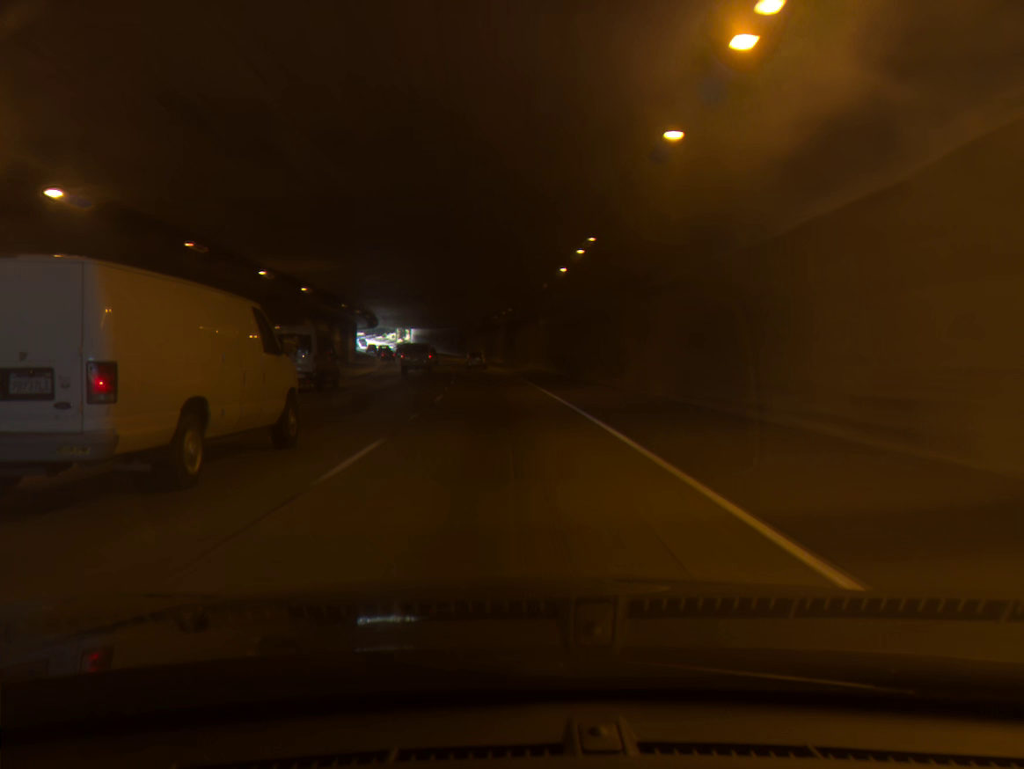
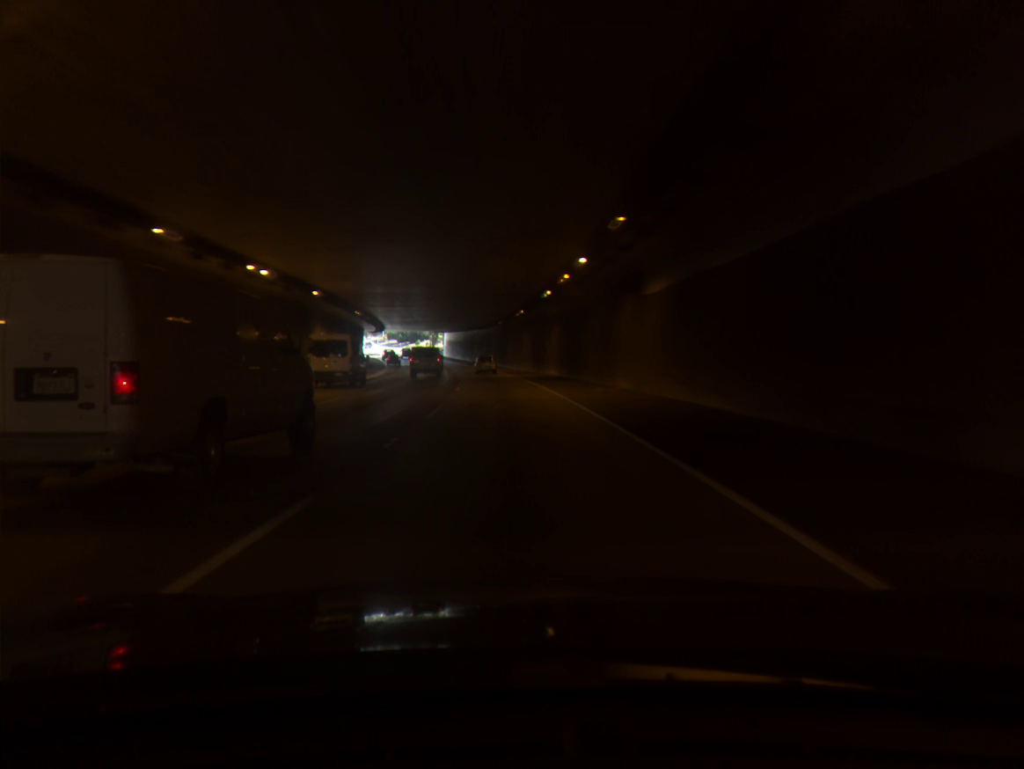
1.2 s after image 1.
(-1.0, +34.2) m; -4°
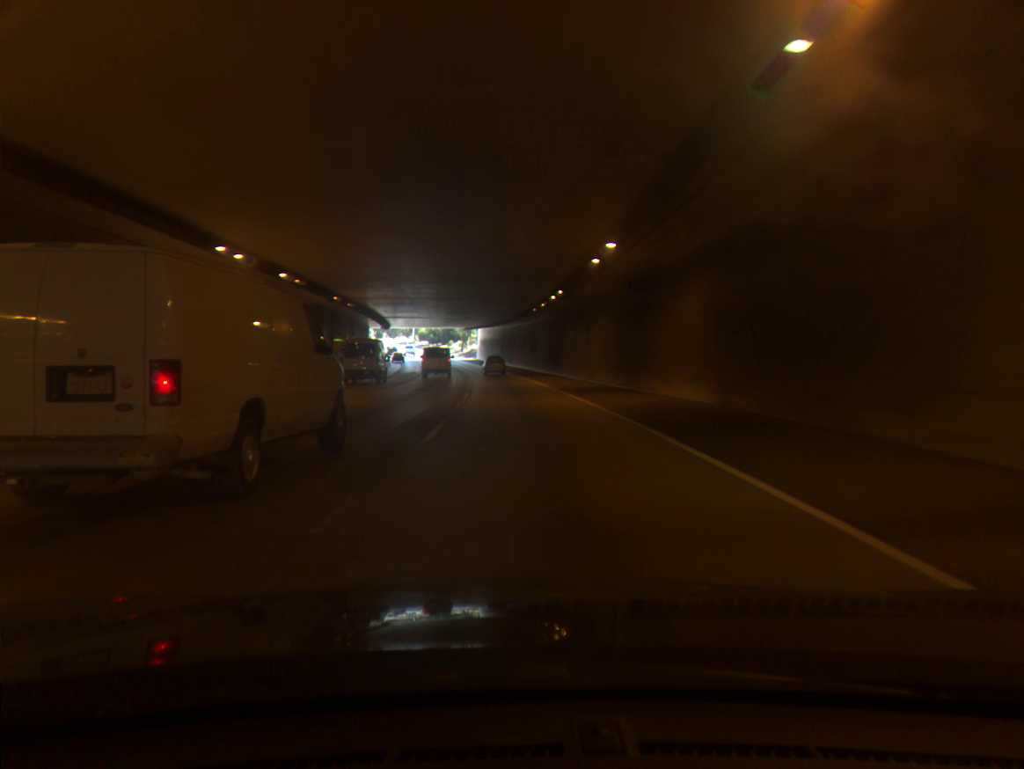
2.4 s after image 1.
(-1.1, +34.0) m; -3°
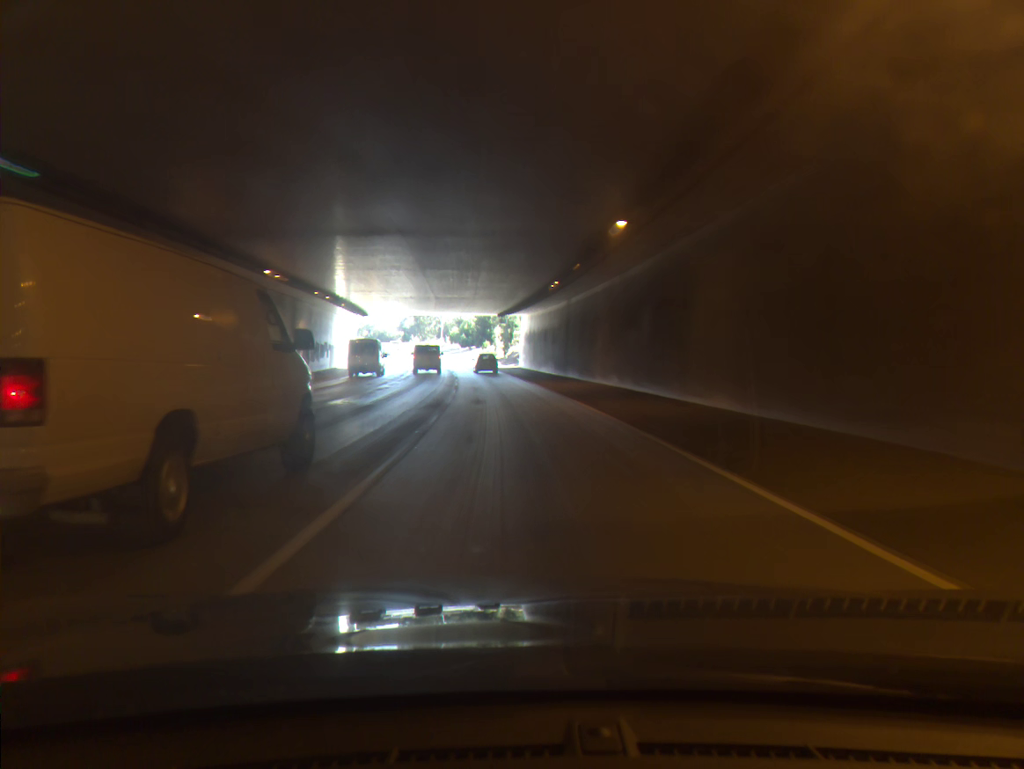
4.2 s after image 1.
(-1.6, +50.5) m; -4°
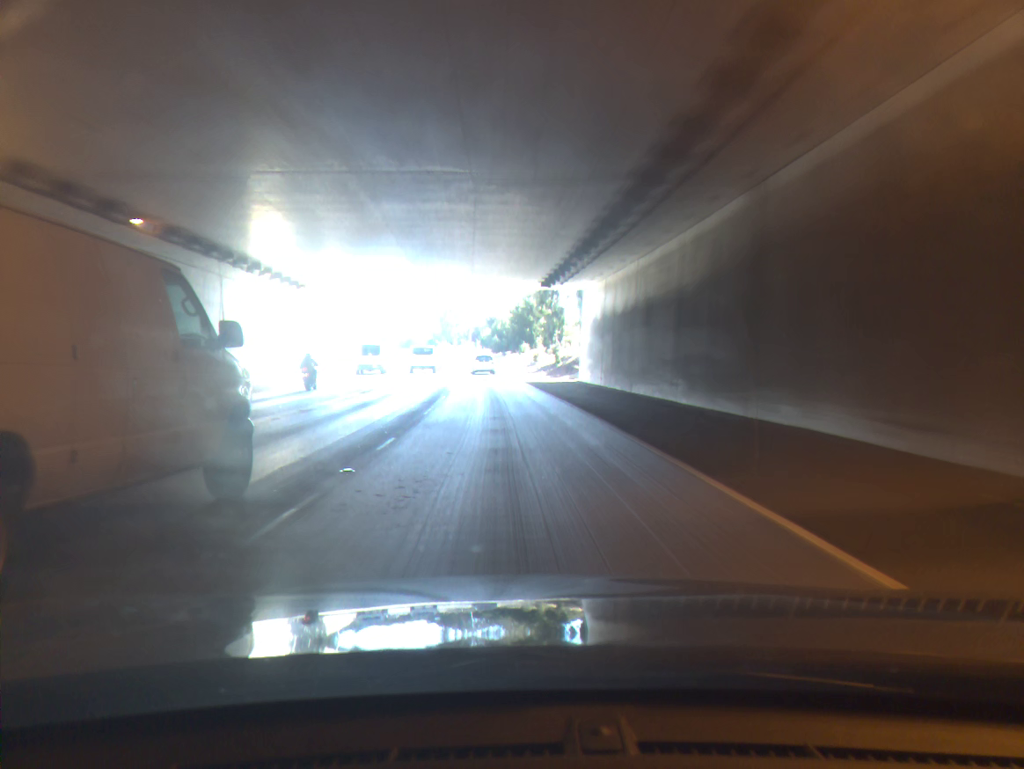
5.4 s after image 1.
(-0.9, +33.4) m; -3°
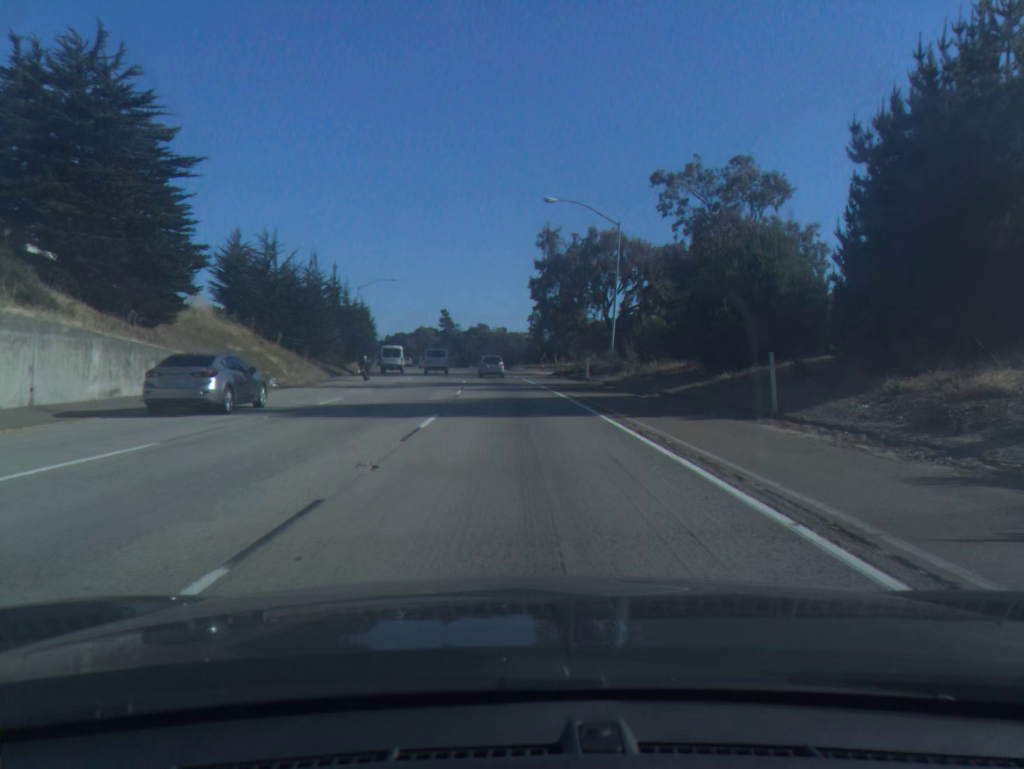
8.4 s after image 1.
(-6.6, +83.2) m; -9°
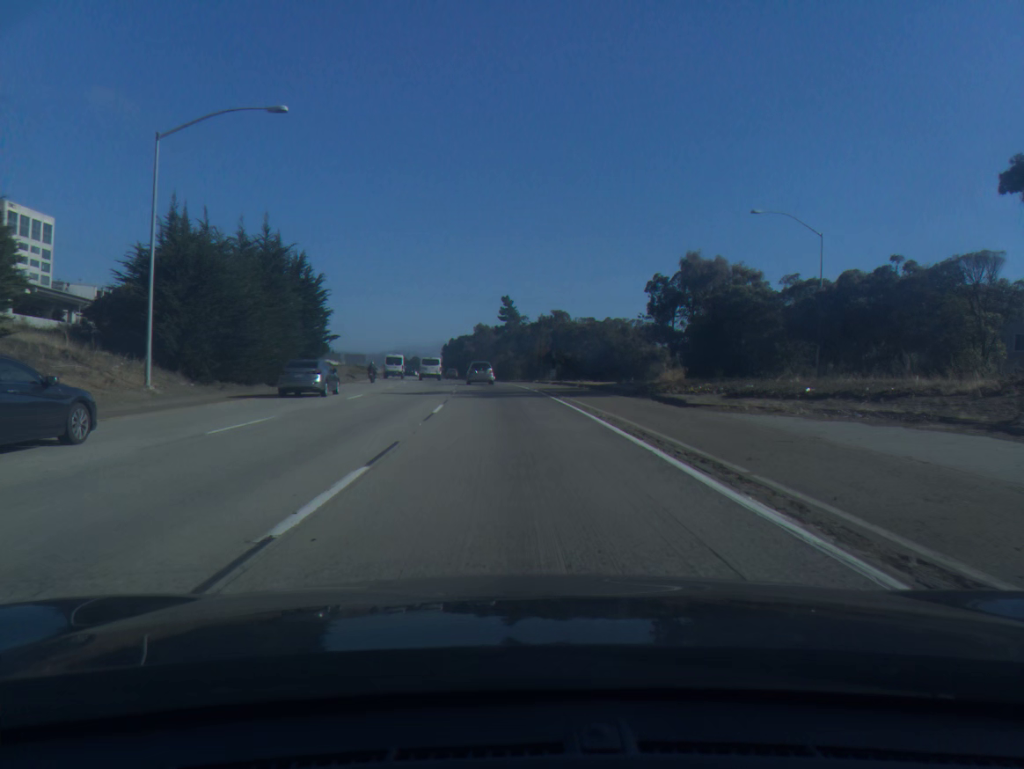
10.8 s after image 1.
(-3.1, +66.4) m; -6°
